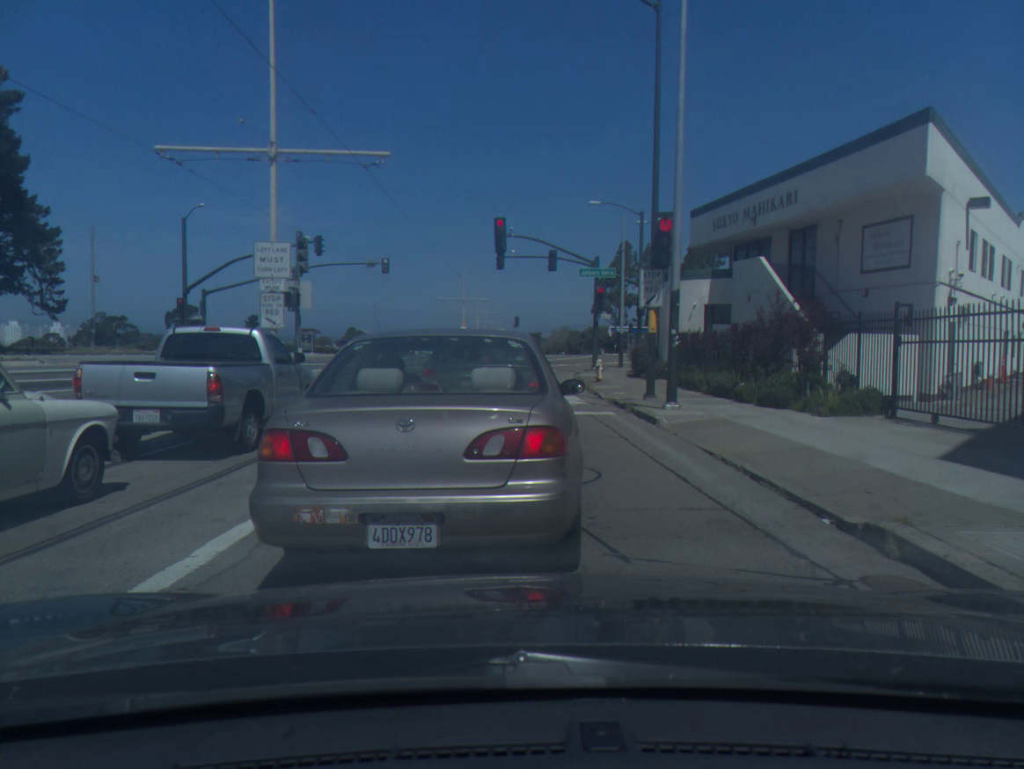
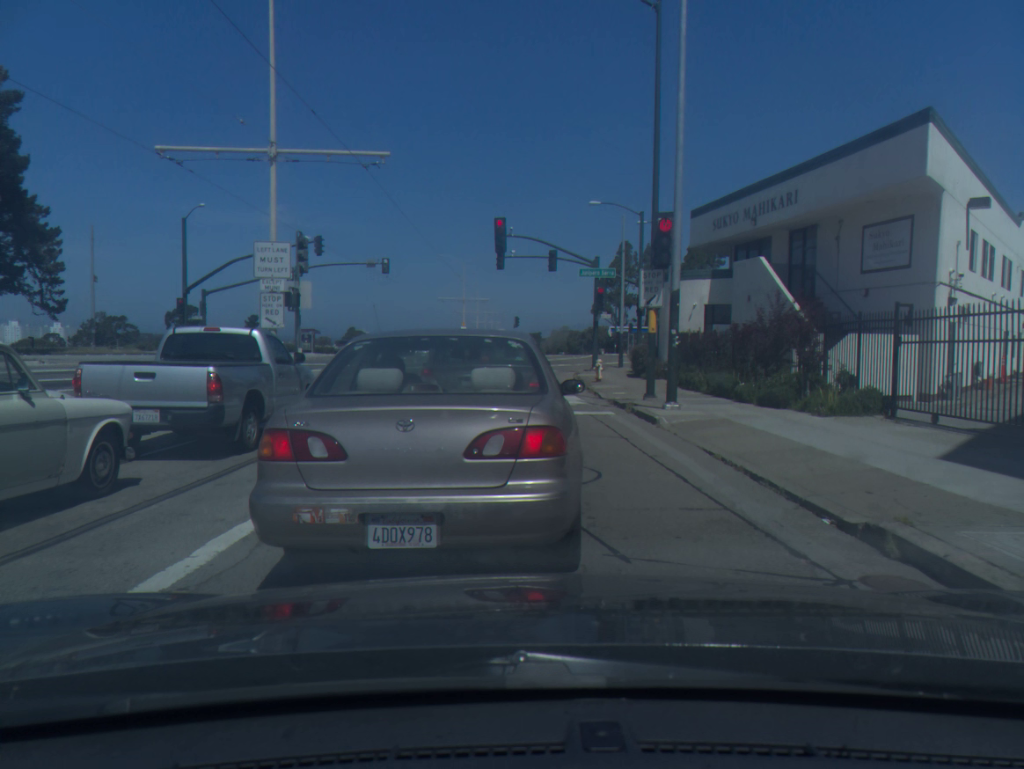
(+0.2, +0.1) m; -1°
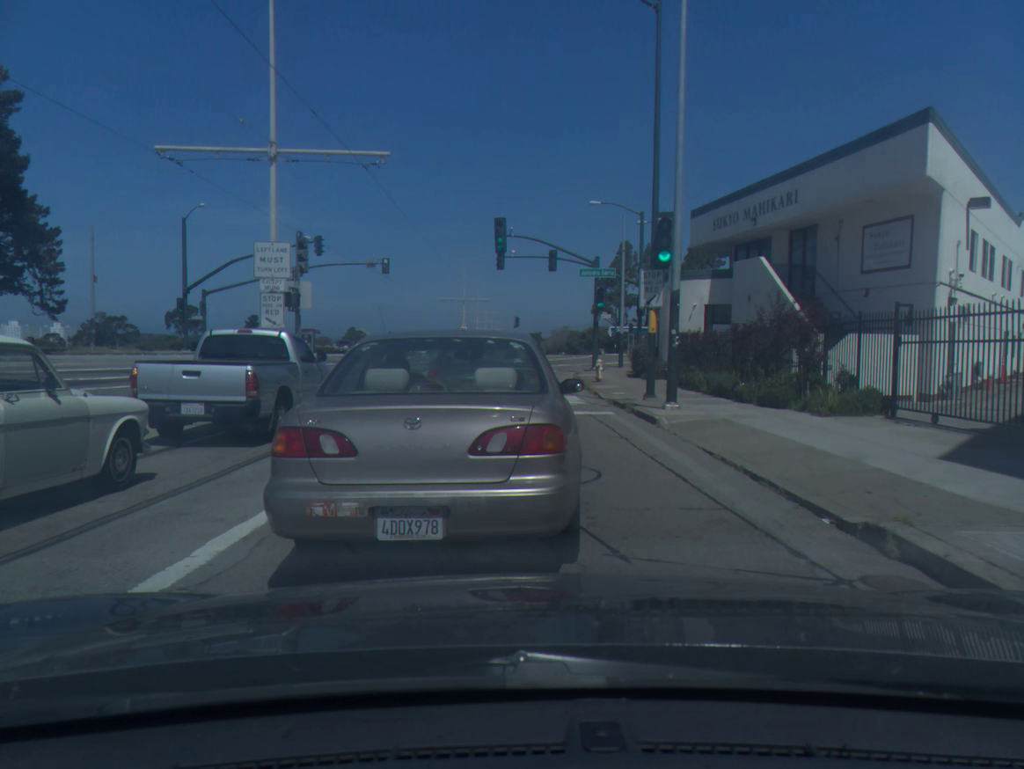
(0.0, 0.0) m; -1°
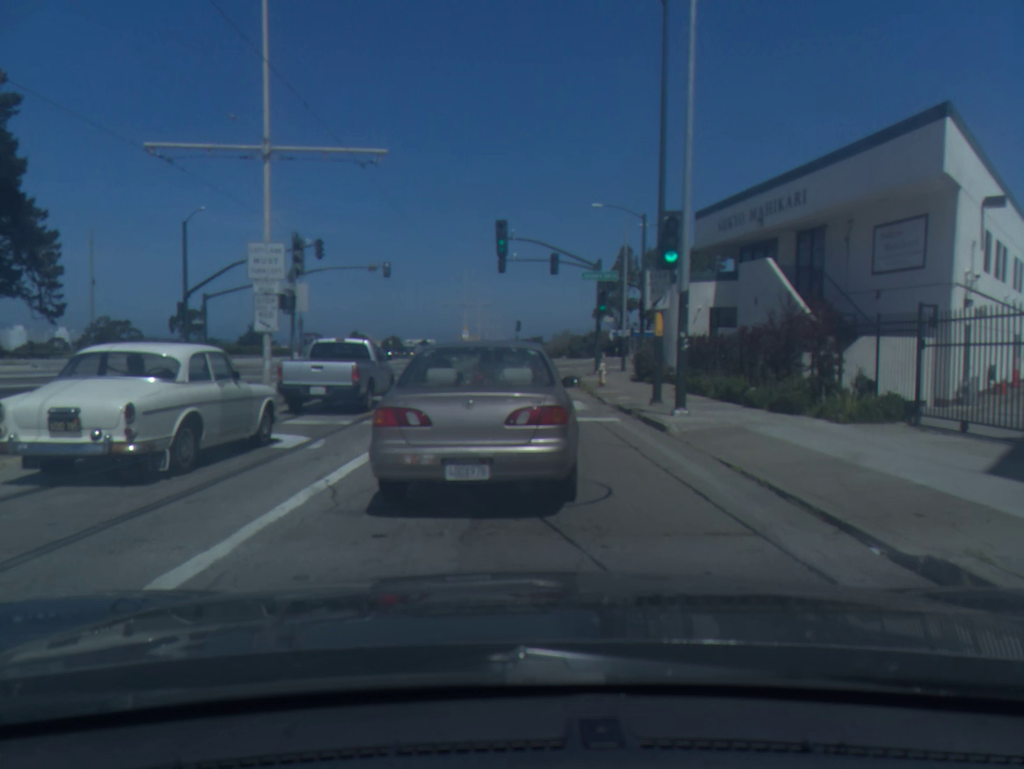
(-0.2, +0.7) m; -2°
